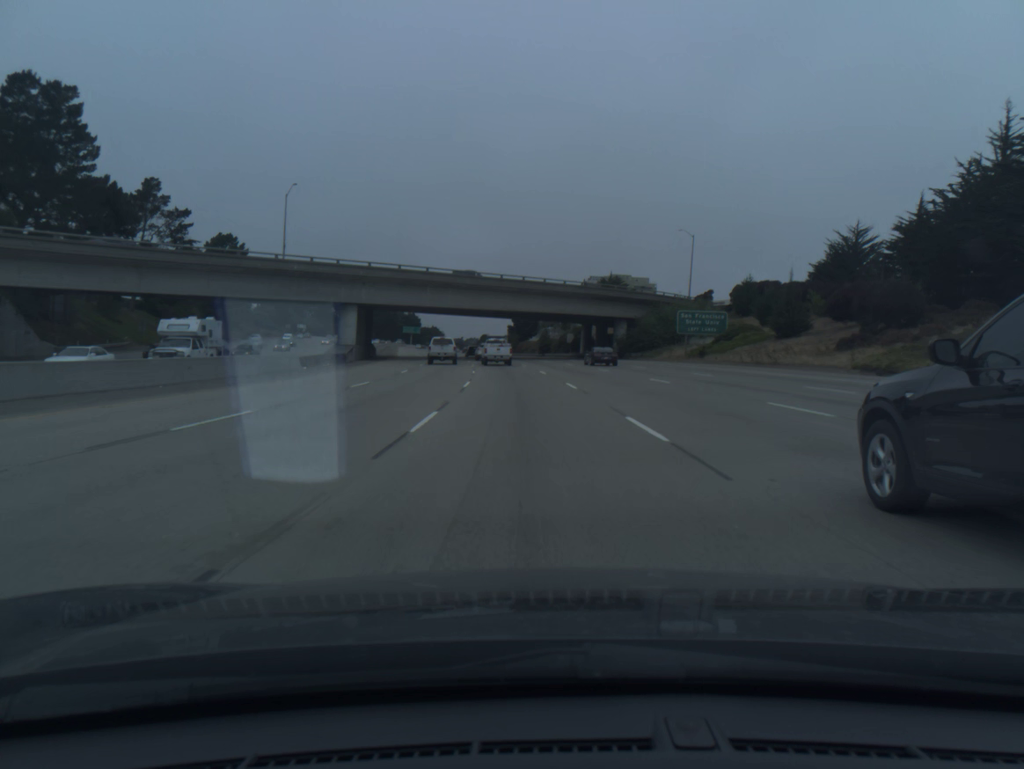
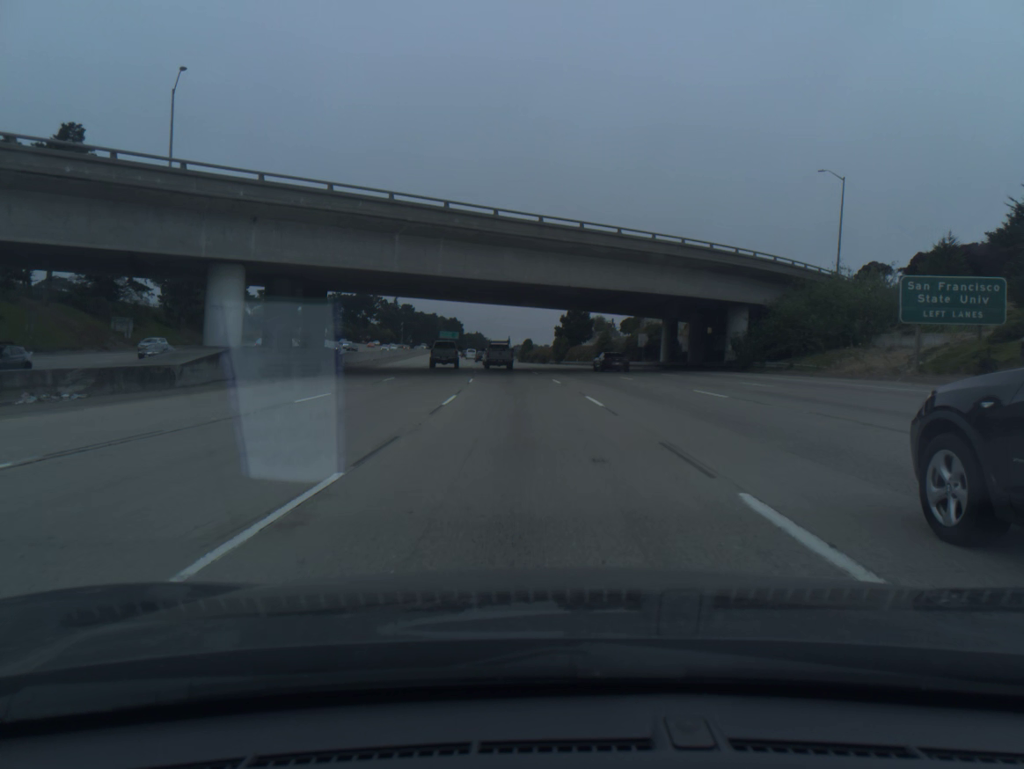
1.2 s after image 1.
(-1.1, +36.2) m; -3°
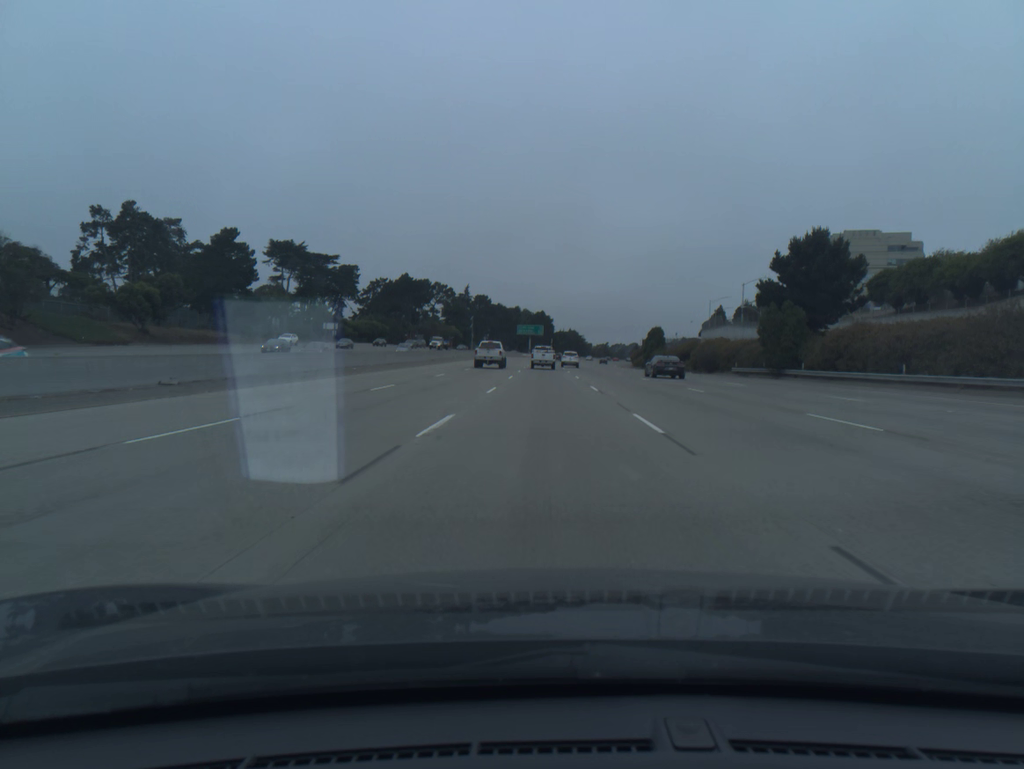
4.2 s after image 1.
(-6.3, +90.6) m; -7°
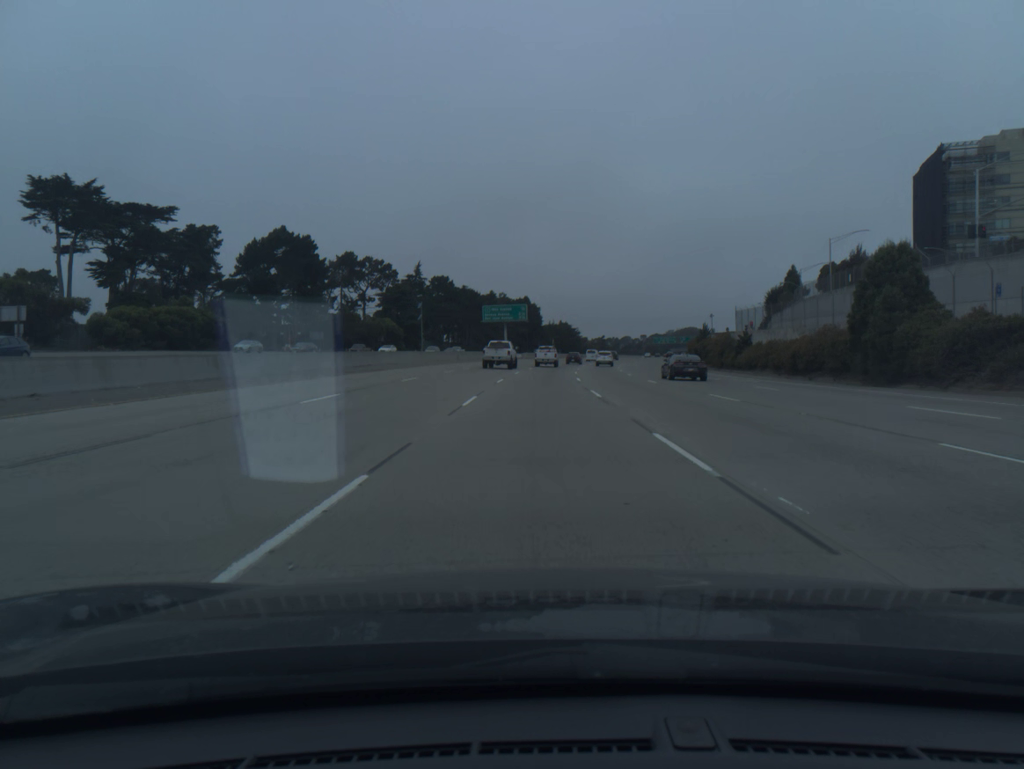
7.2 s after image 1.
(+0.6, +91.6) m; +1°
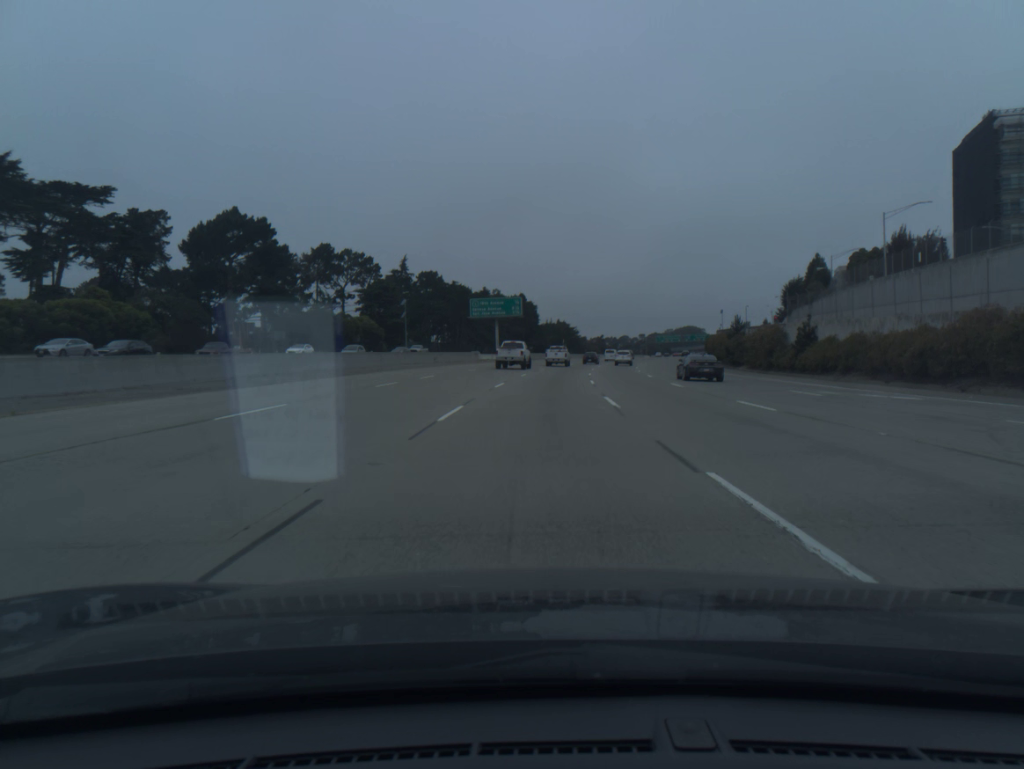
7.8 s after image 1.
(0.0, +18.4) m; 0°
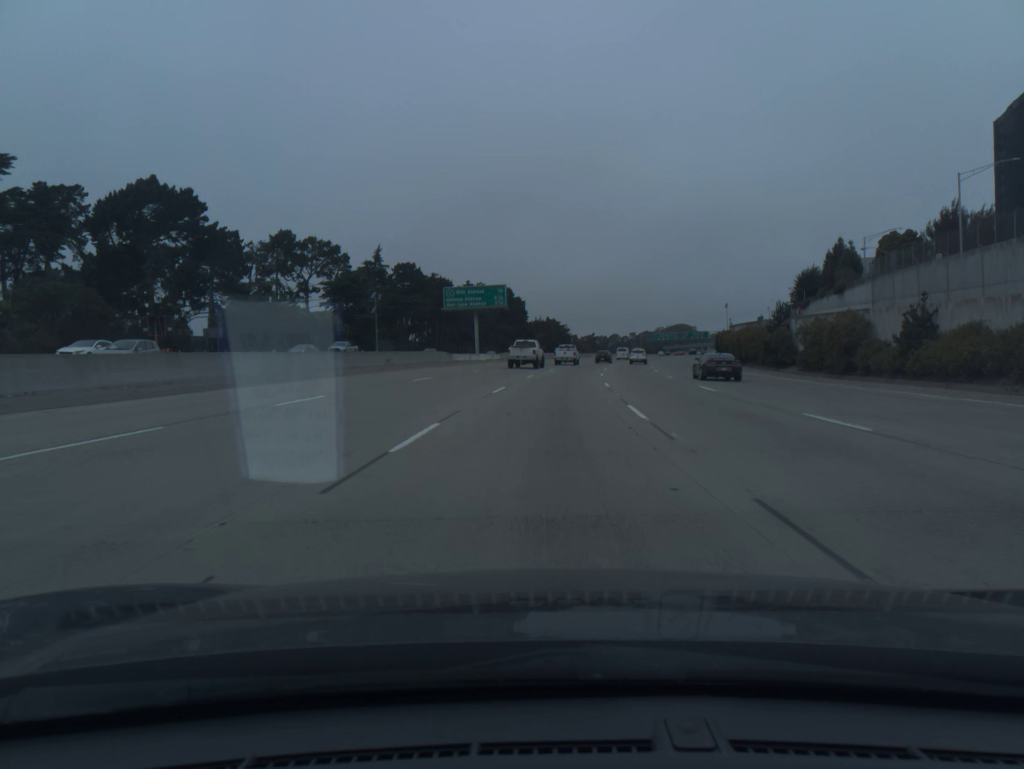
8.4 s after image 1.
(+0.1, +18.4) m; +1°
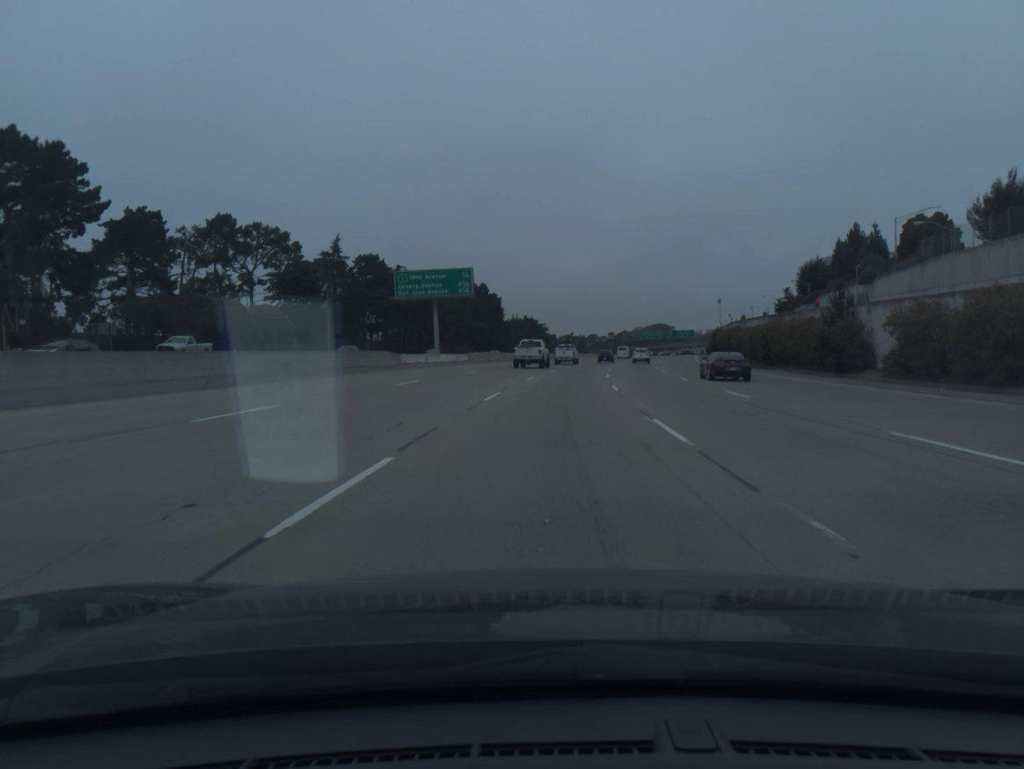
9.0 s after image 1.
(+0.2, +18.5) m; +1°
